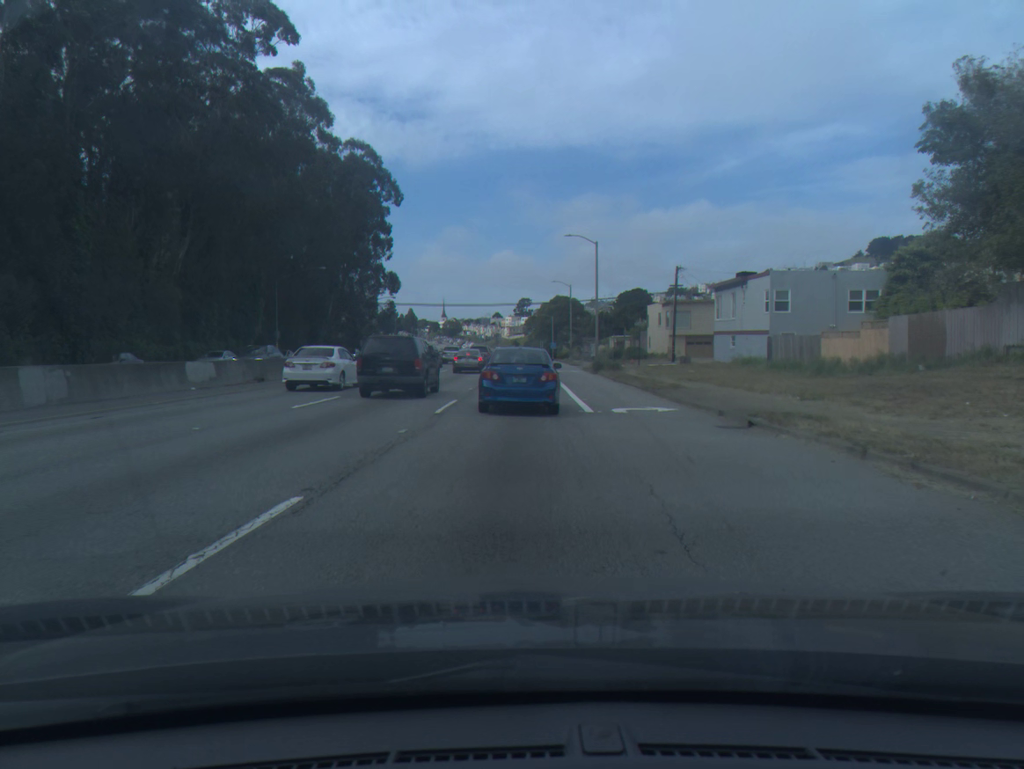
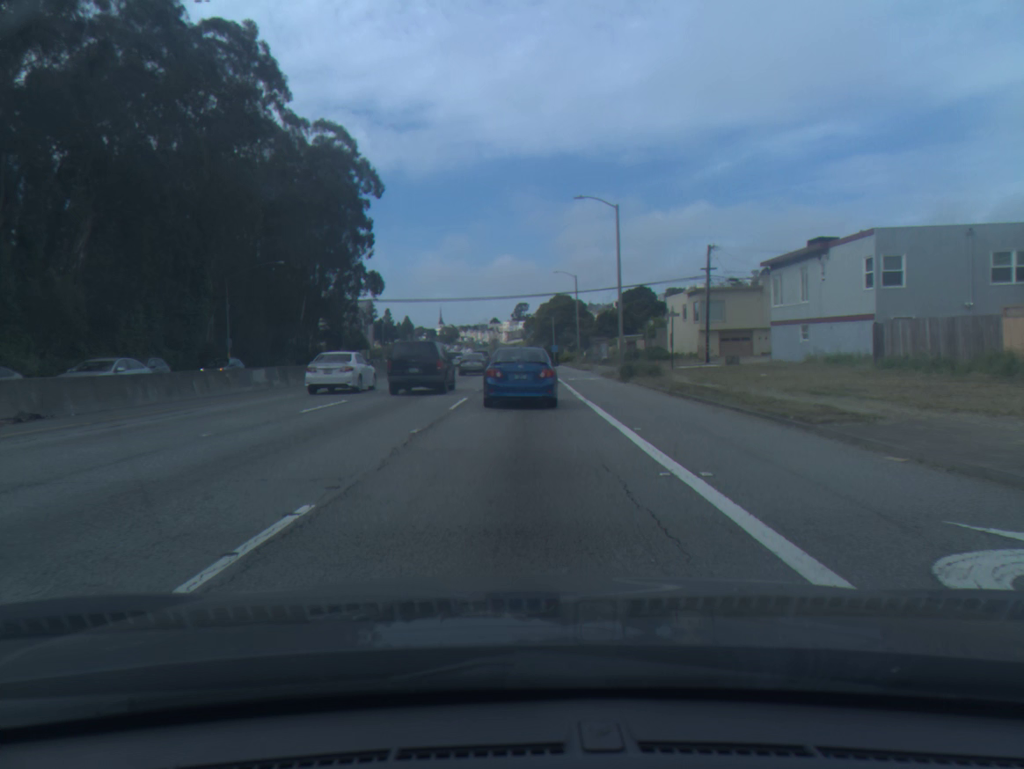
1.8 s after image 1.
(+0.1, +14.7) m; 0°
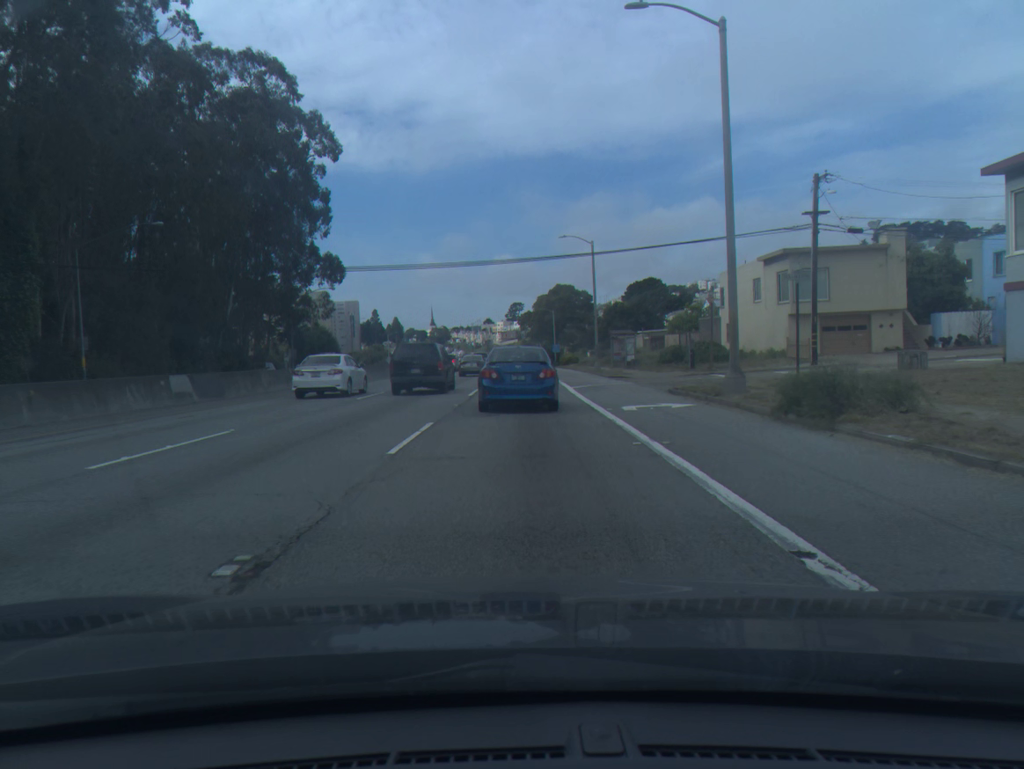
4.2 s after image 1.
(+0.1, +23.0) m; +1°
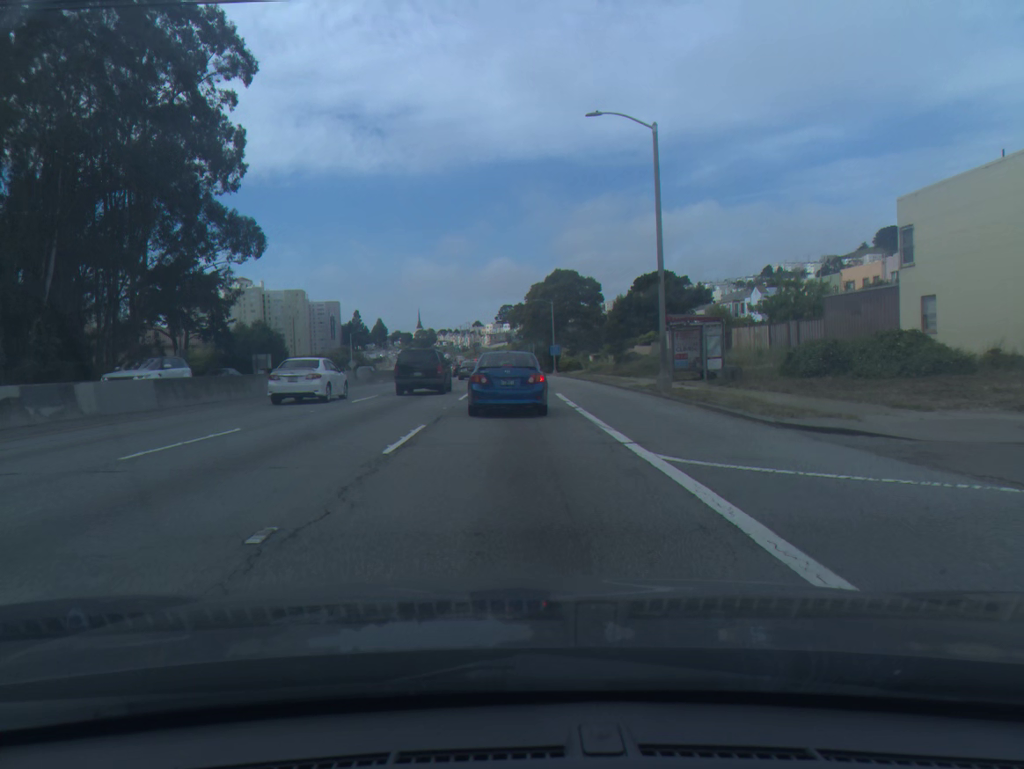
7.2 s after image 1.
(+0.1, +28.7) m; 0°
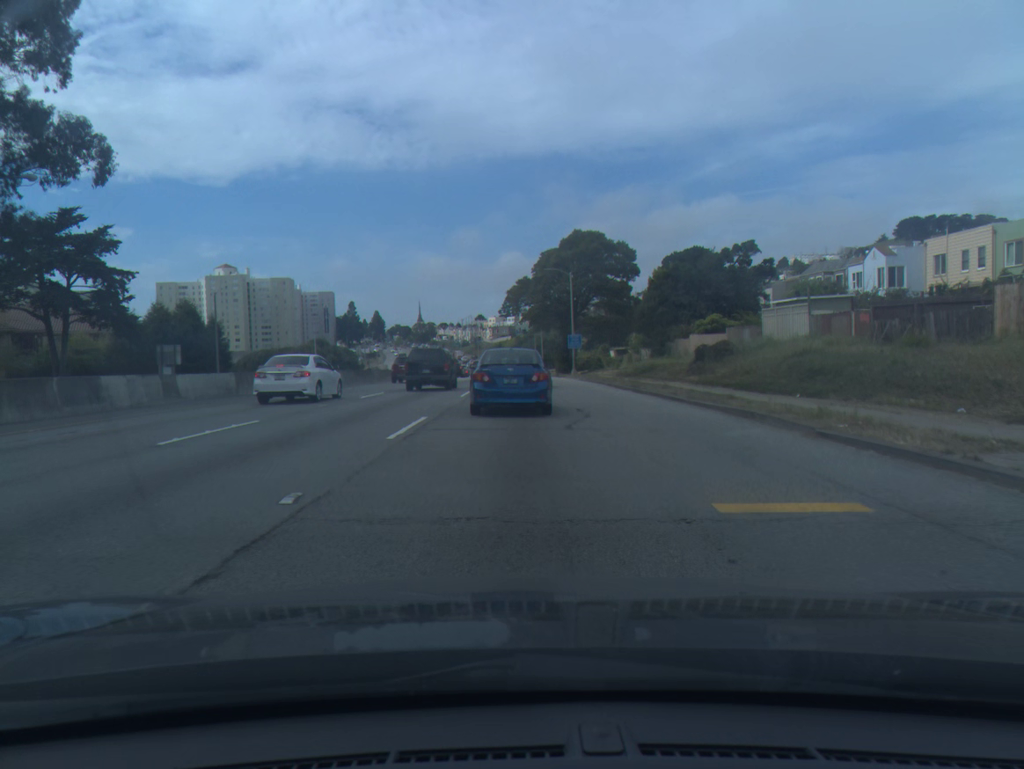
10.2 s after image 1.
(0.0, +28.3) m; 0°
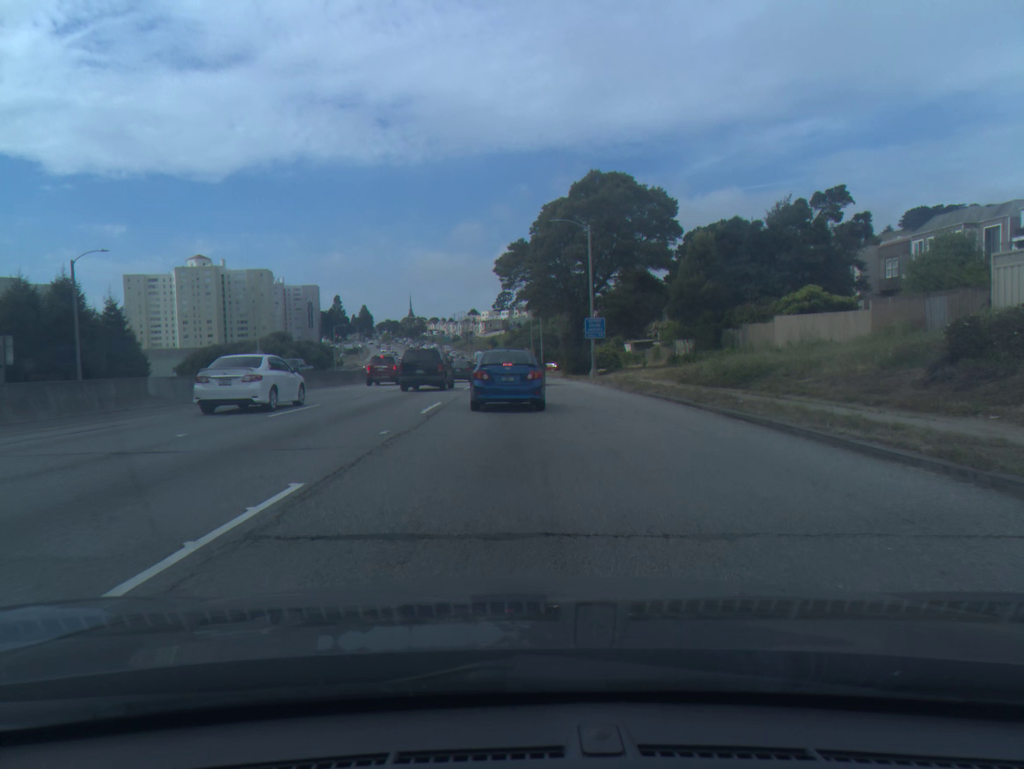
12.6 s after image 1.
(+0.2, +23.0) m; +1°
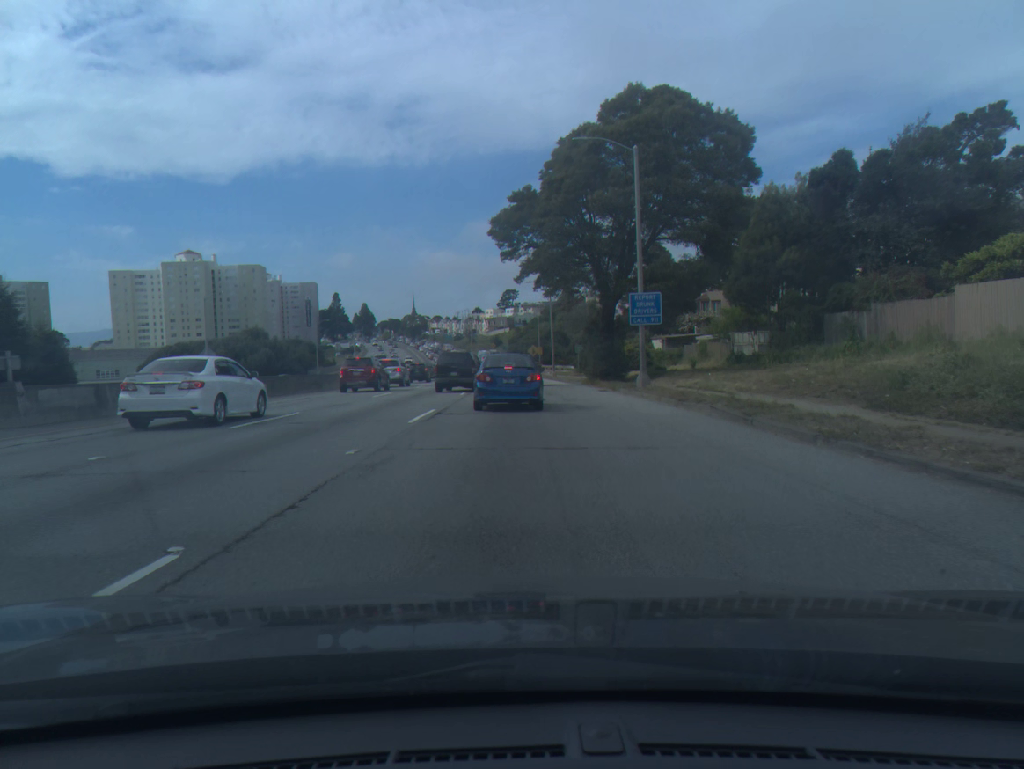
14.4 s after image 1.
(-0.1, +17.3) m; -1°
